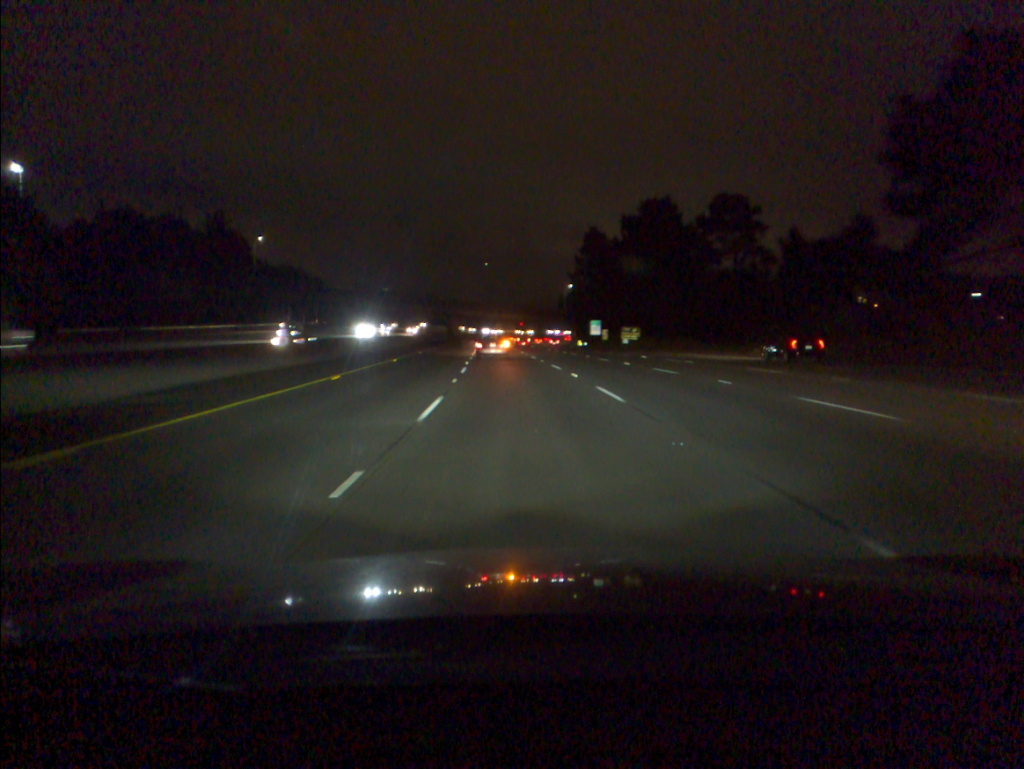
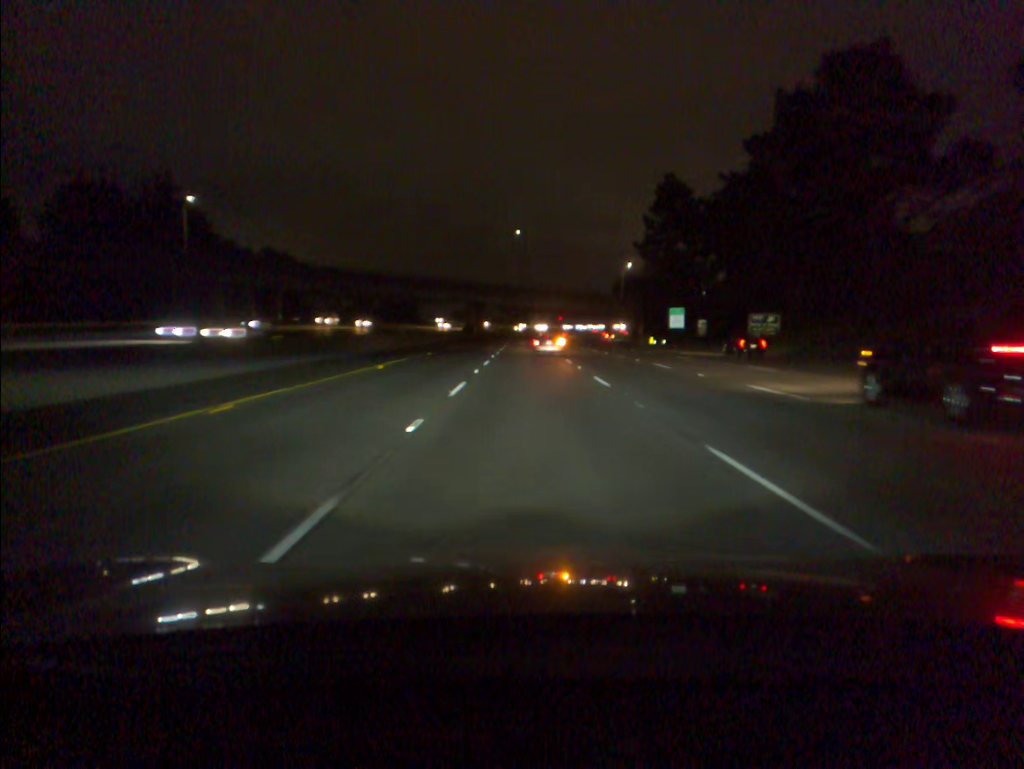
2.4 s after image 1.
(-1.7, +54.1) m; -3°
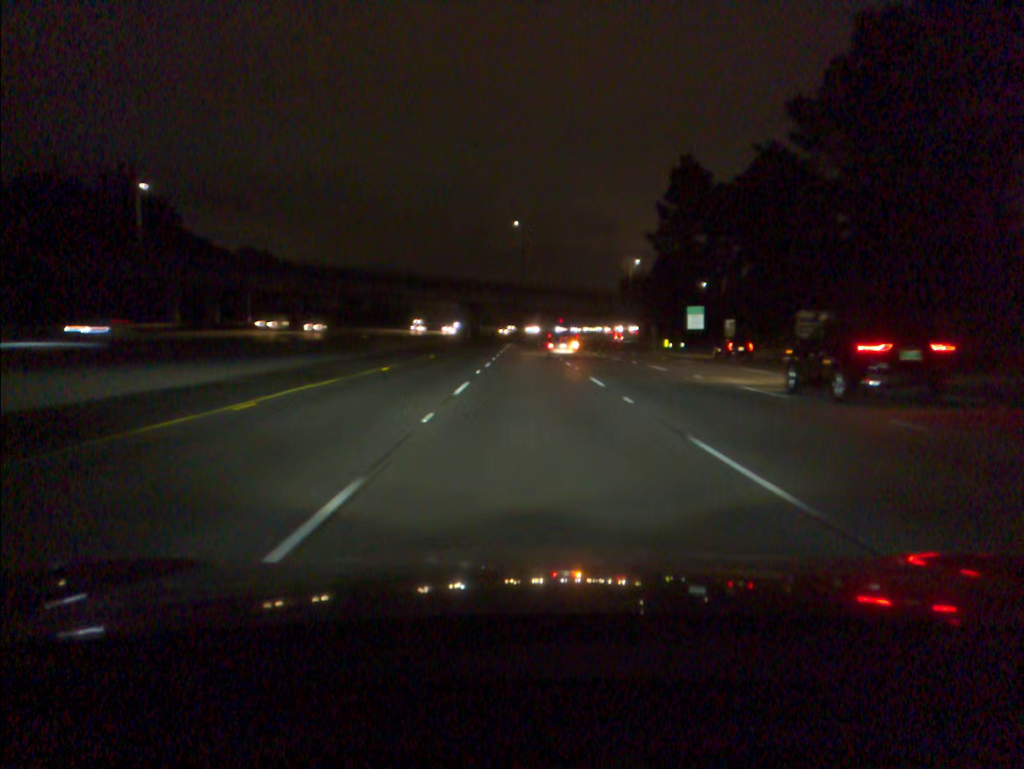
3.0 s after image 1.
(0.0, +13.5) m; 0°
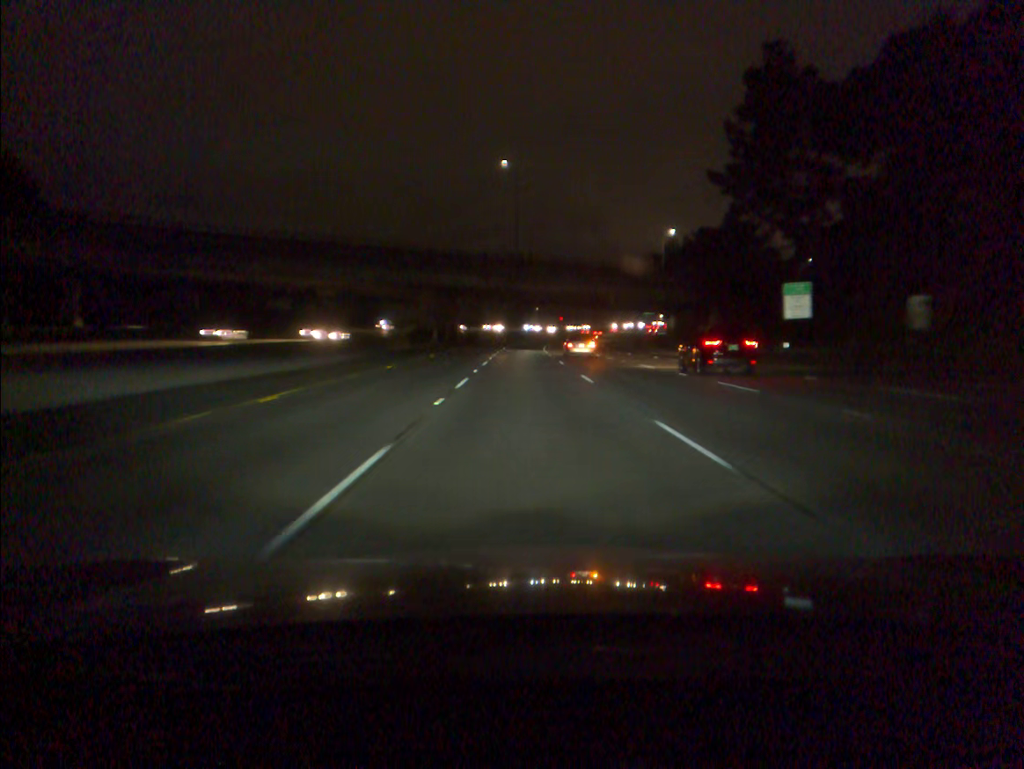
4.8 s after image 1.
(+0.1, +41.8) m; 0°
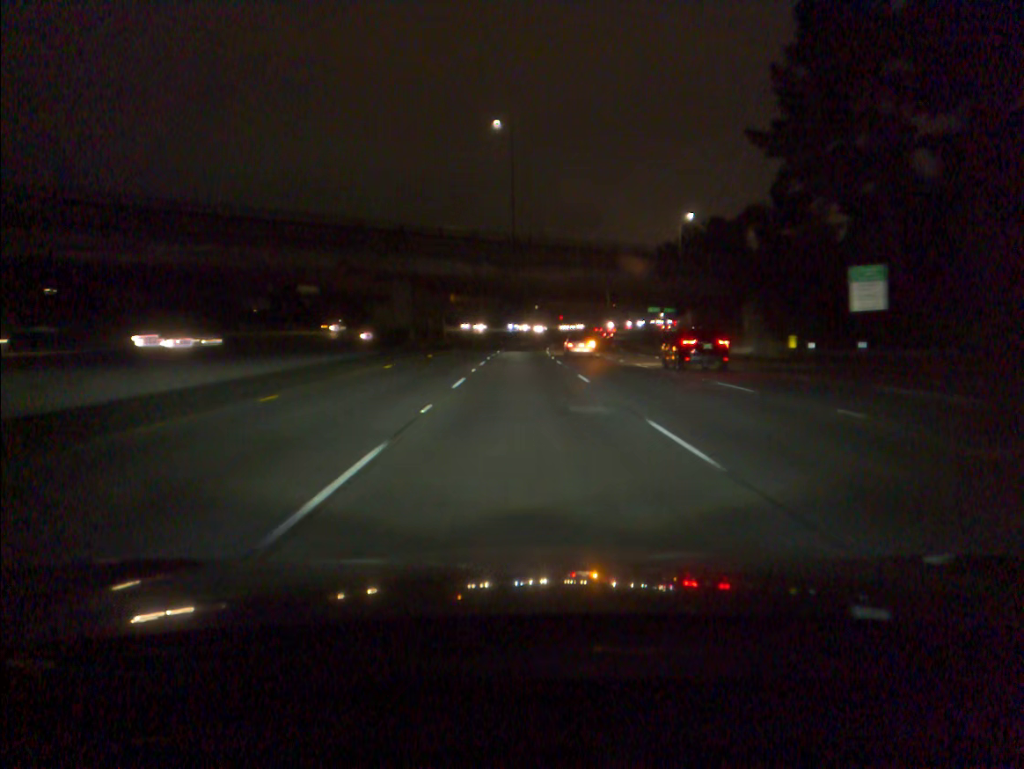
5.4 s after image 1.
(0.0, +14.4) m; 0°
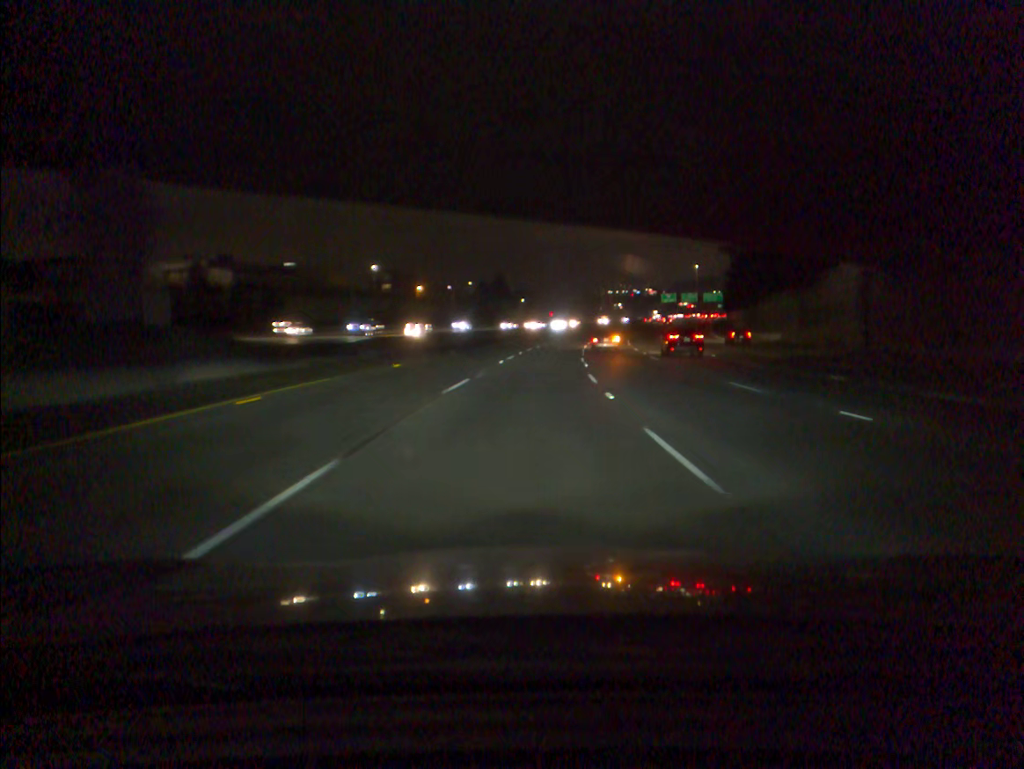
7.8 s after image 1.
(+0.3, +59.4) m; +1°
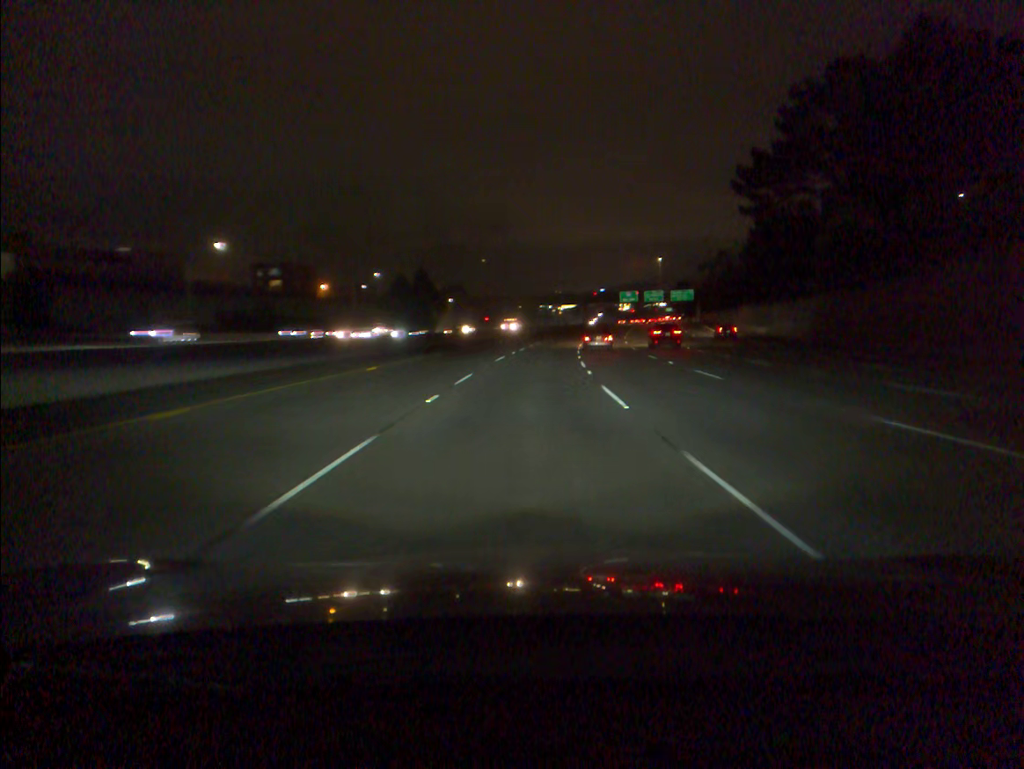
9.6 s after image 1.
(+1.7, +46.3) m; +4°
